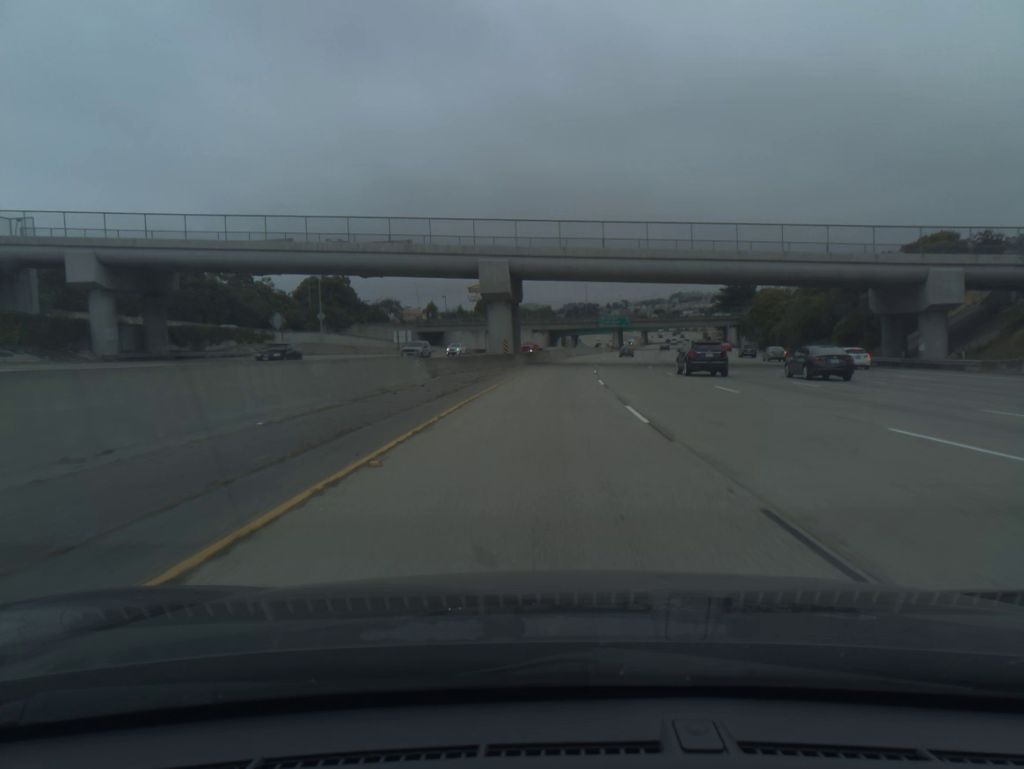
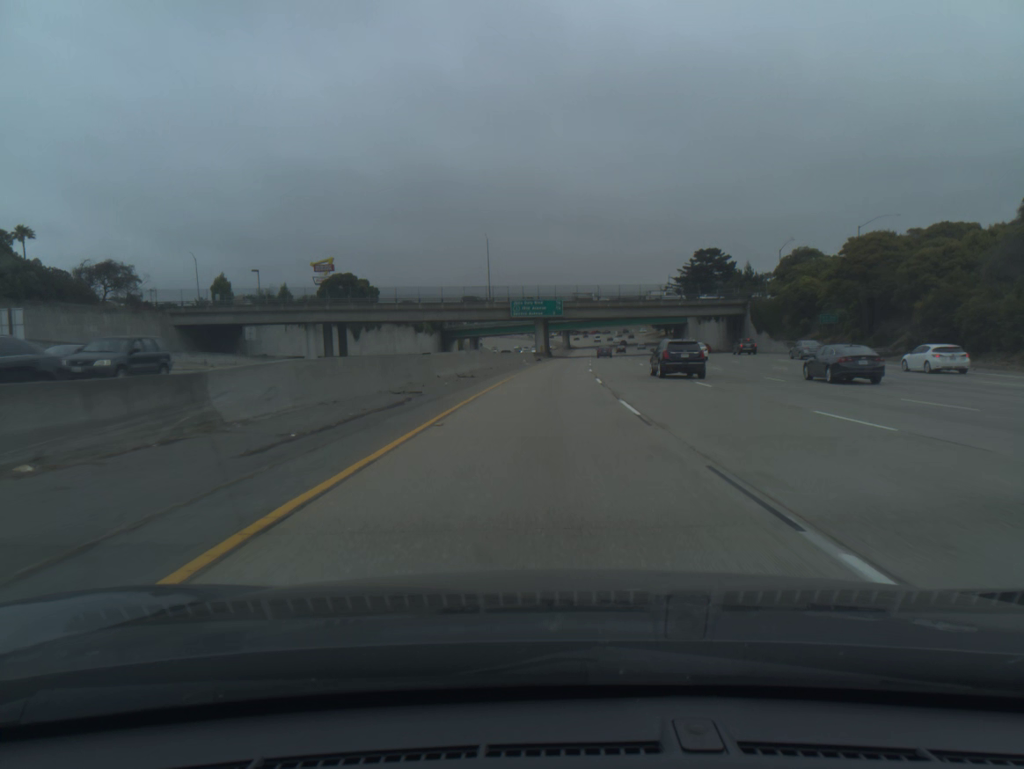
(+4.6, +83.2) m; +7°
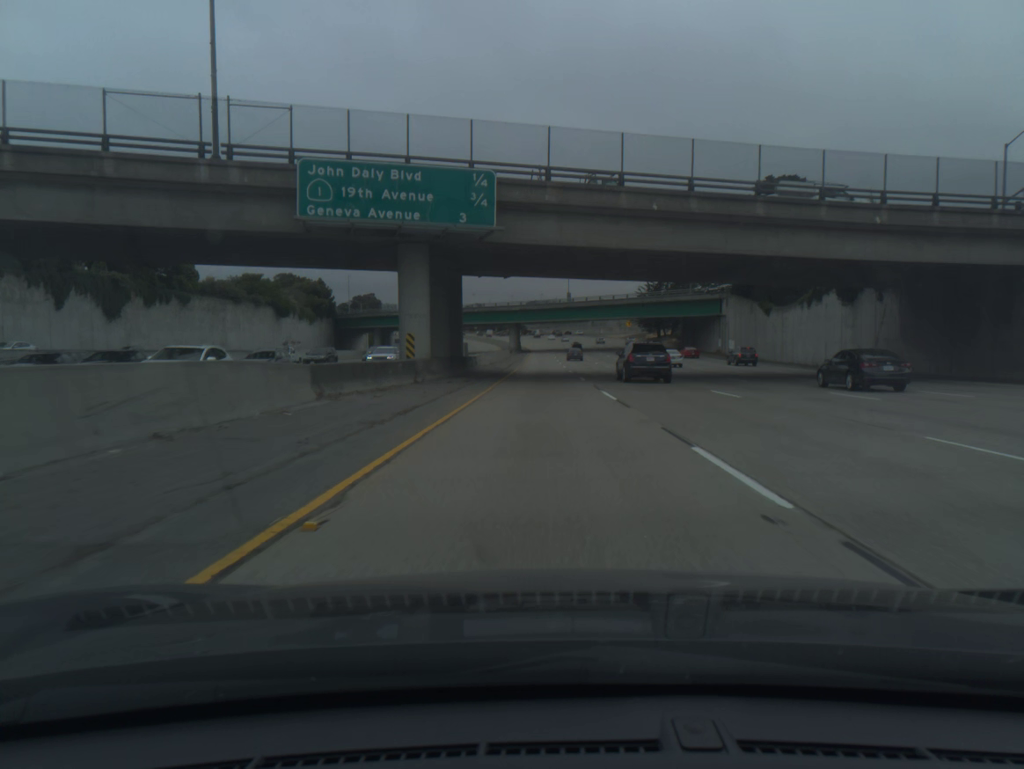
(+3.0, +80.2) m; +4°
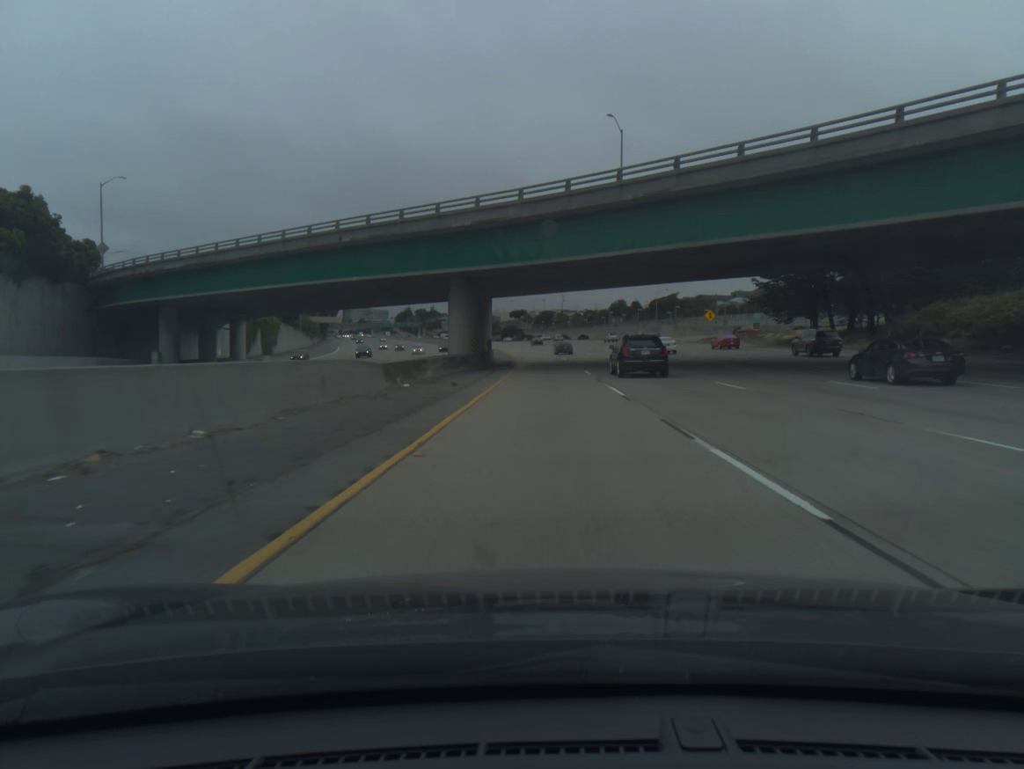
(-0.2, +99.5) m; 0°
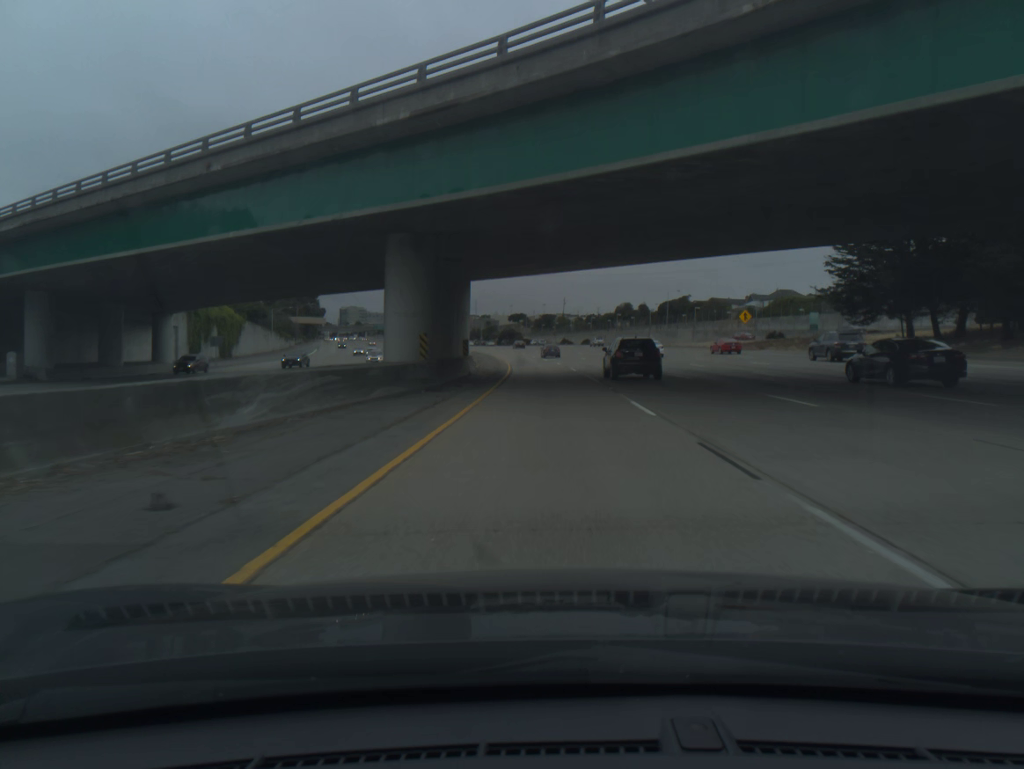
(0.0, +19.8) m; 0°
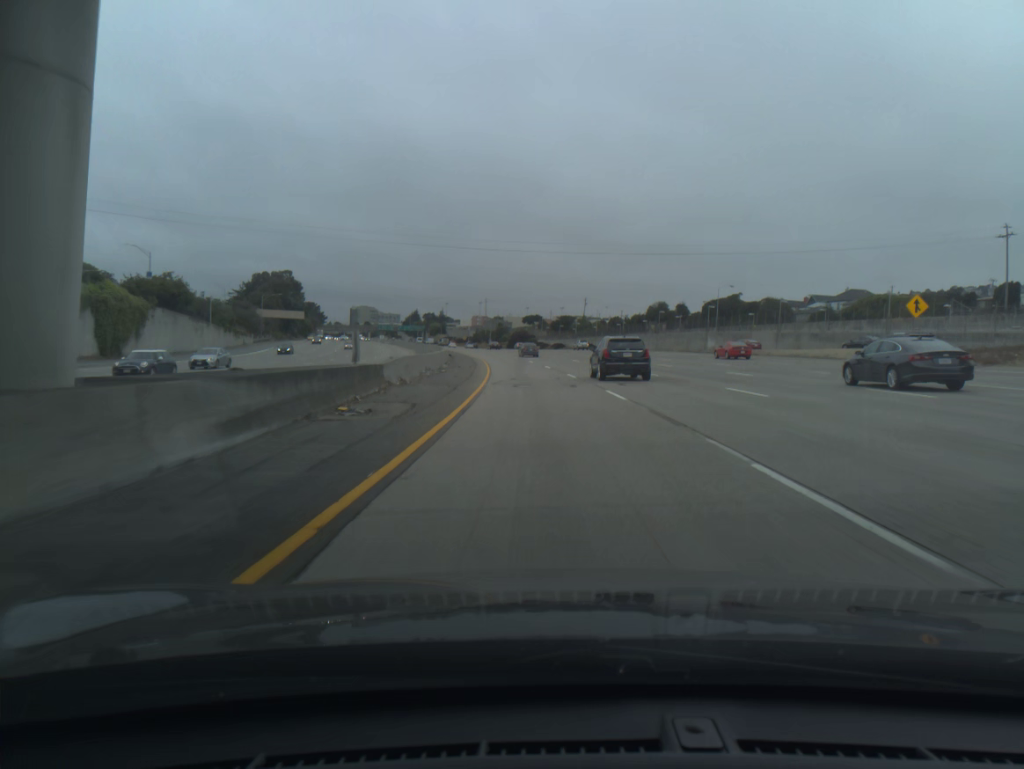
(-0.2, +39.2) m; -1°
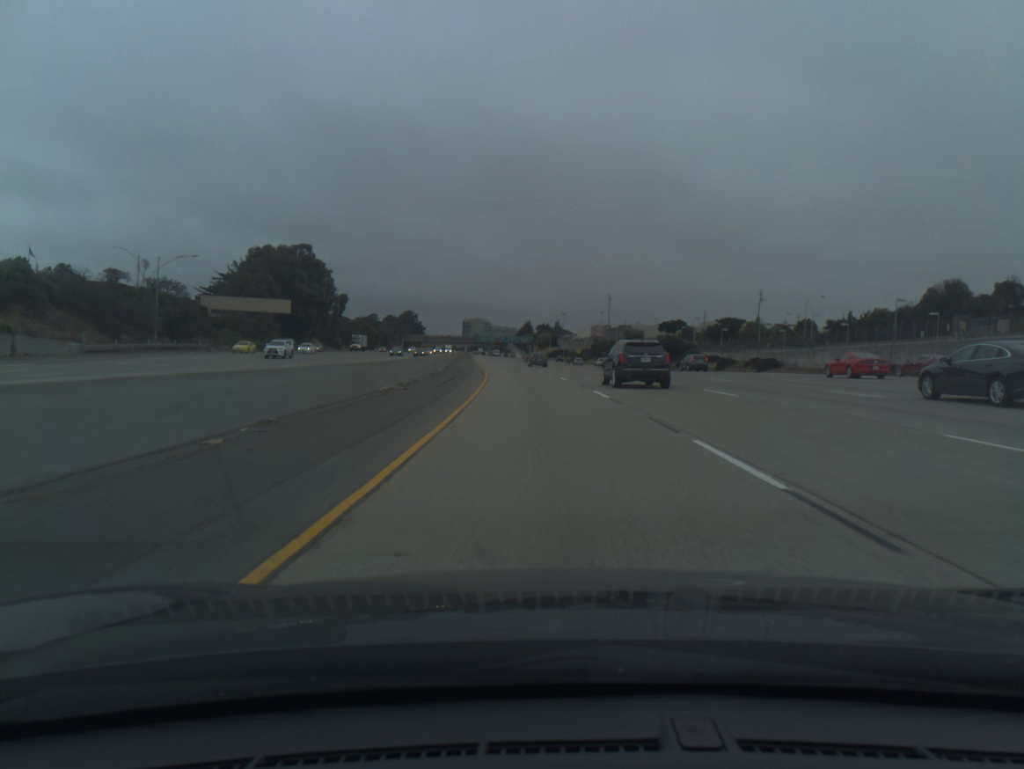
(-7.3, +96.3) m; -9°
